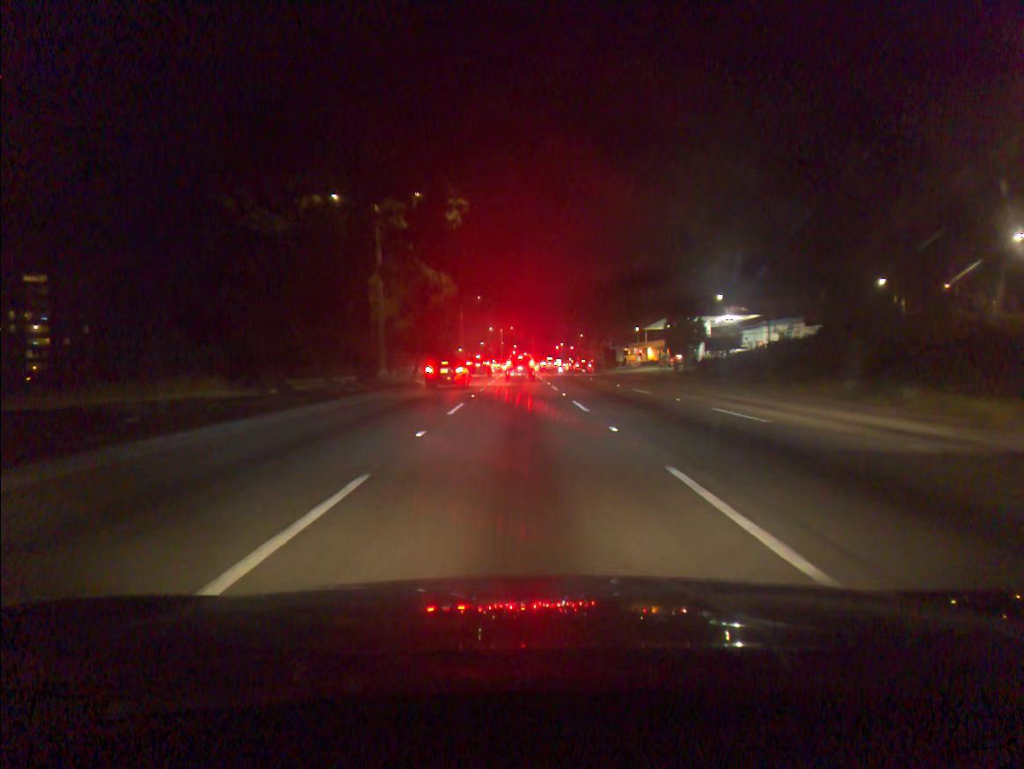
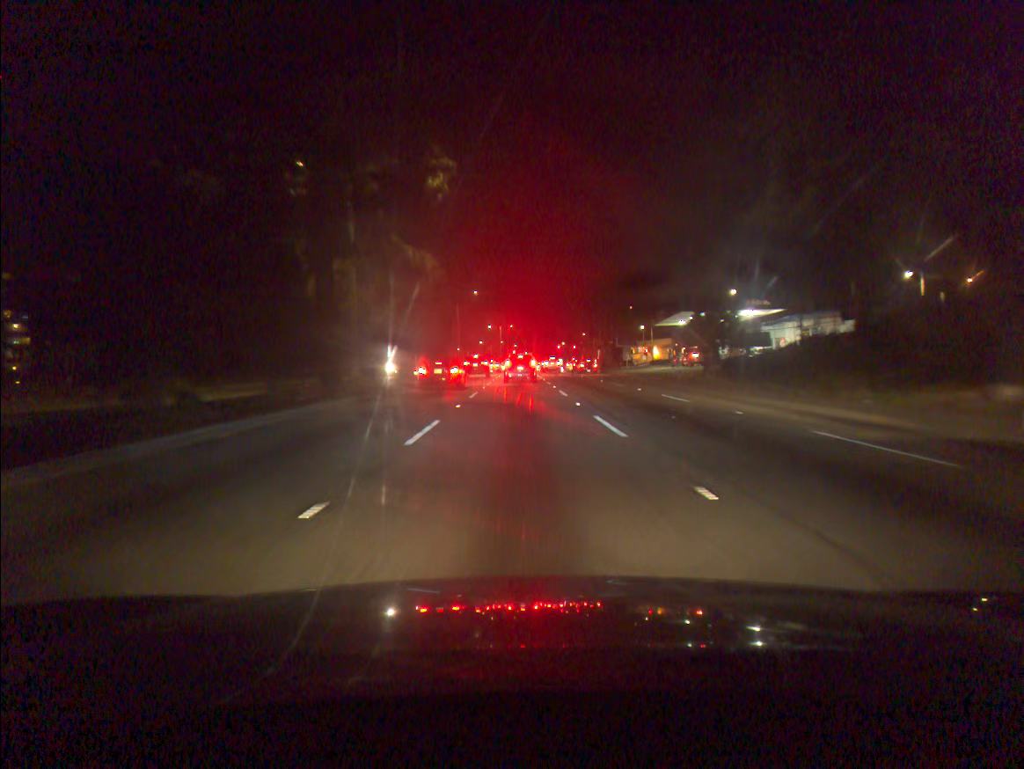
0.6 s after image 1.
(0.0, +6.7) m; 0°
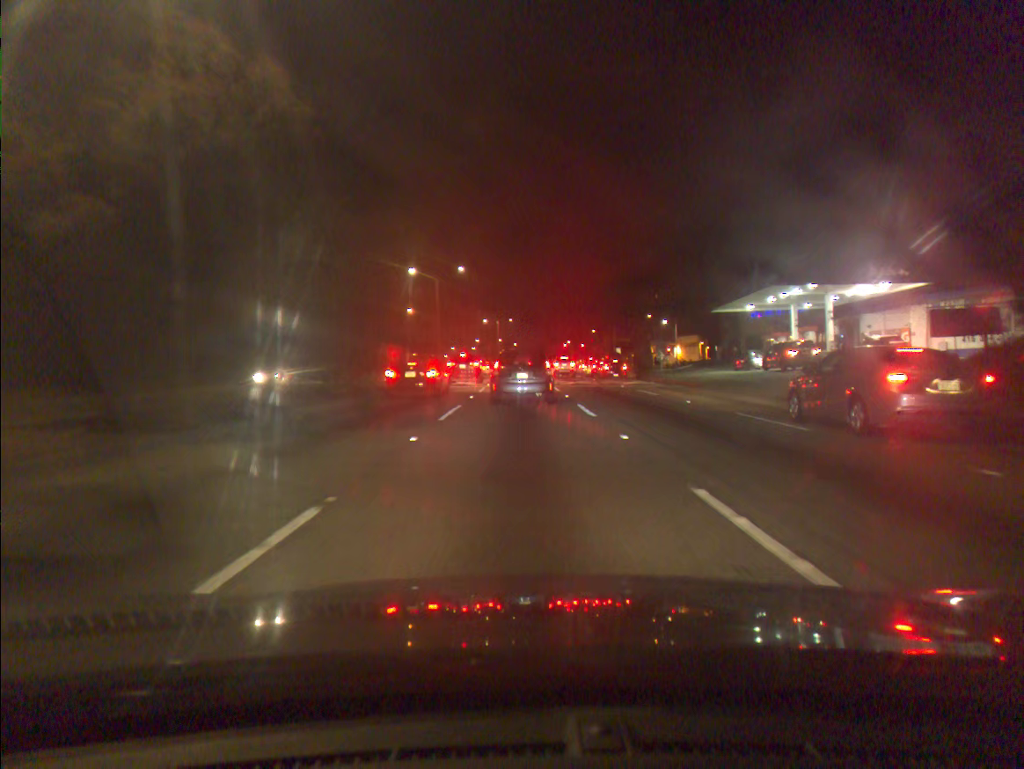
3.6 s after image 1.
(+0.1, +24.4) m; 0°
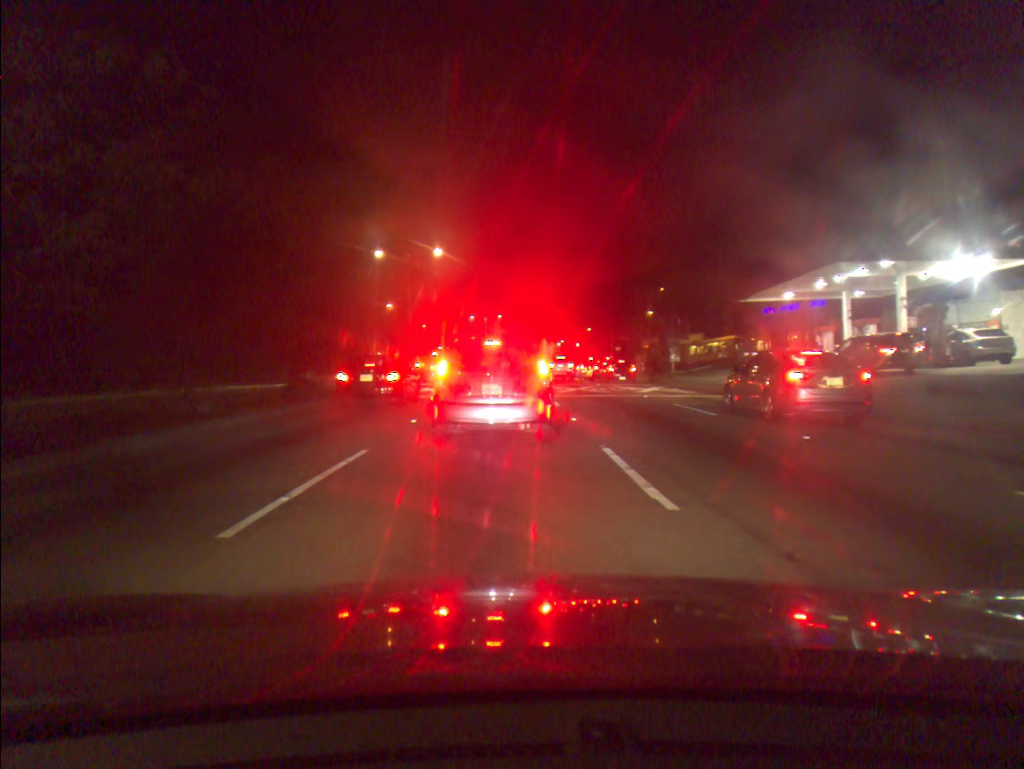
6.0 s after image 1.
(+0.3, +11.0) m; -1°
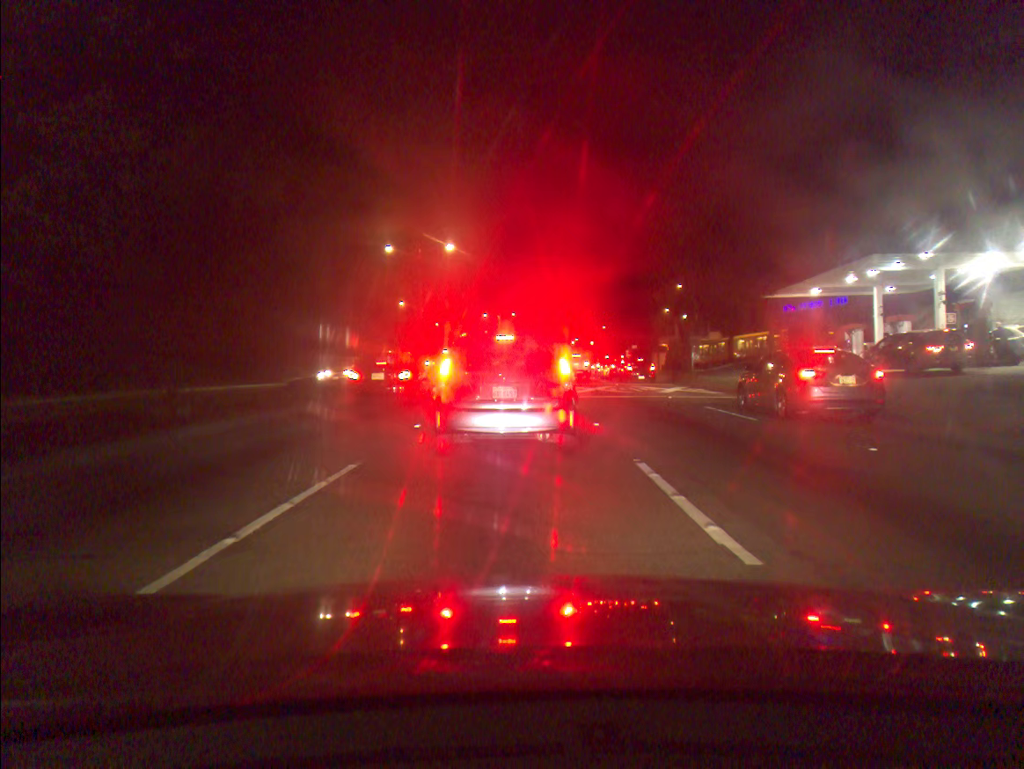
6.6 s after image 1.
(0.0, +1.7) m; 0°
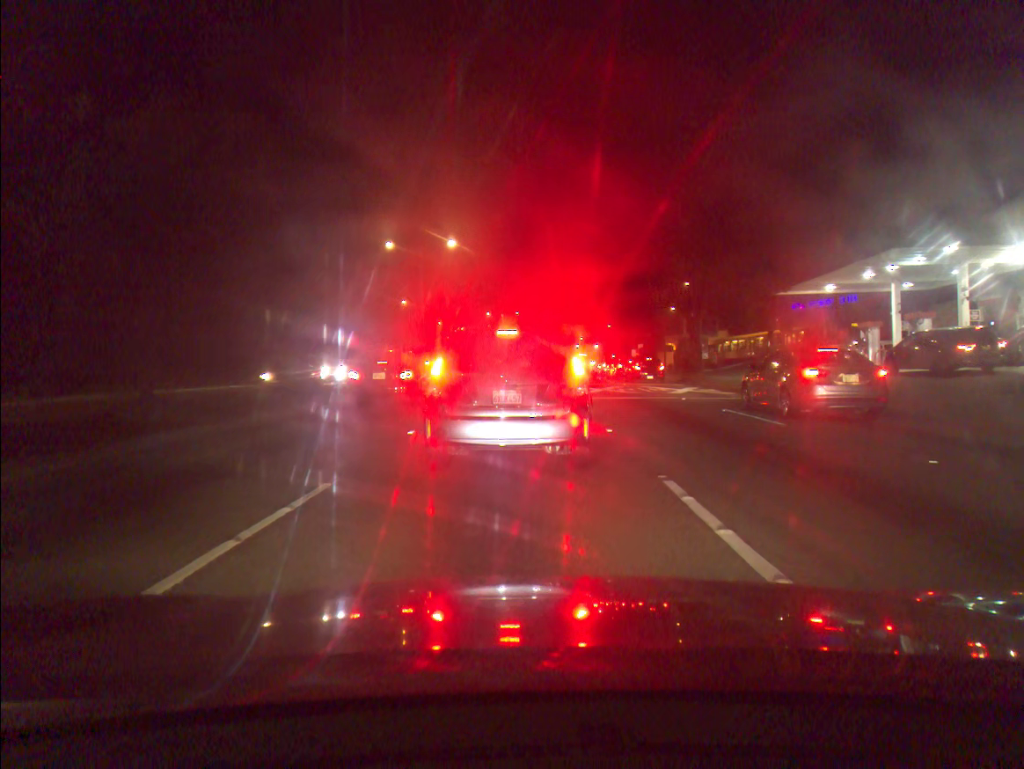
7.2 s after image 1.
(0.0, +1.4) m; +1°
